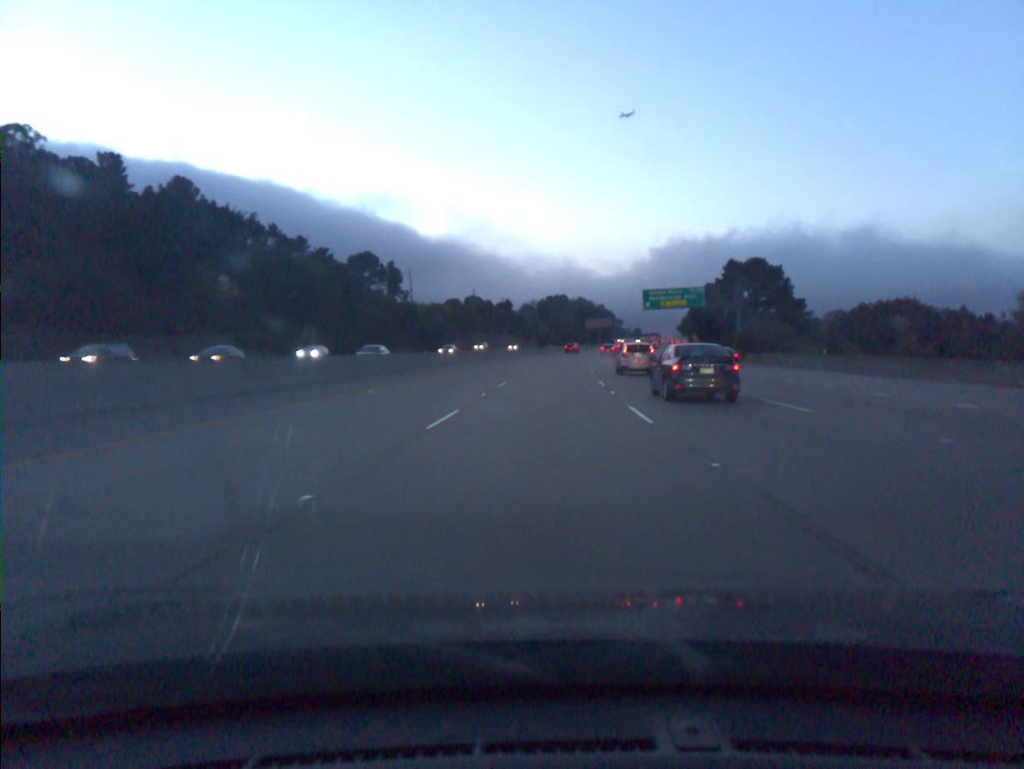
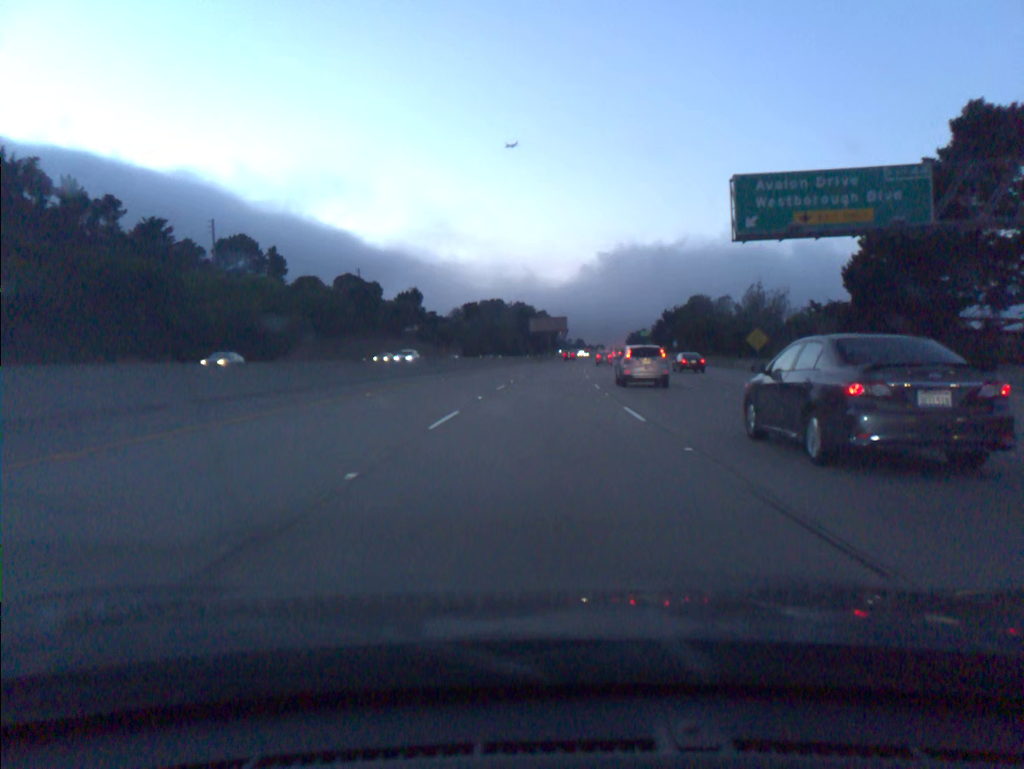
(+2.8, +72.4) m; +5°
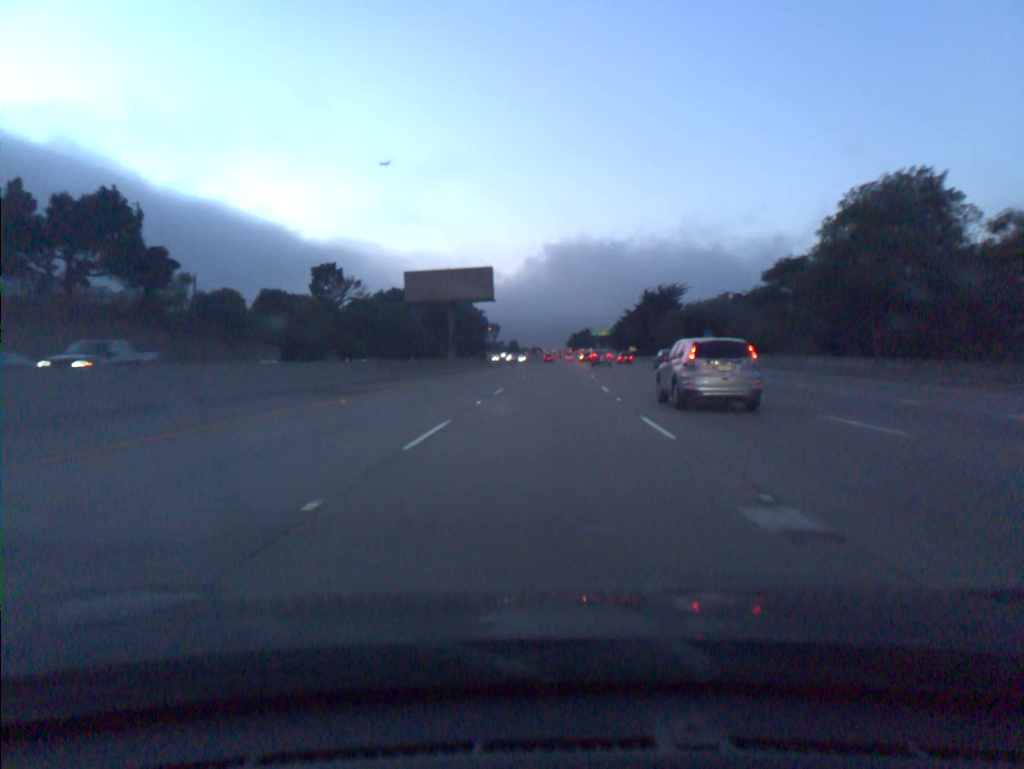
(+3.6, +90.3) m; +5°
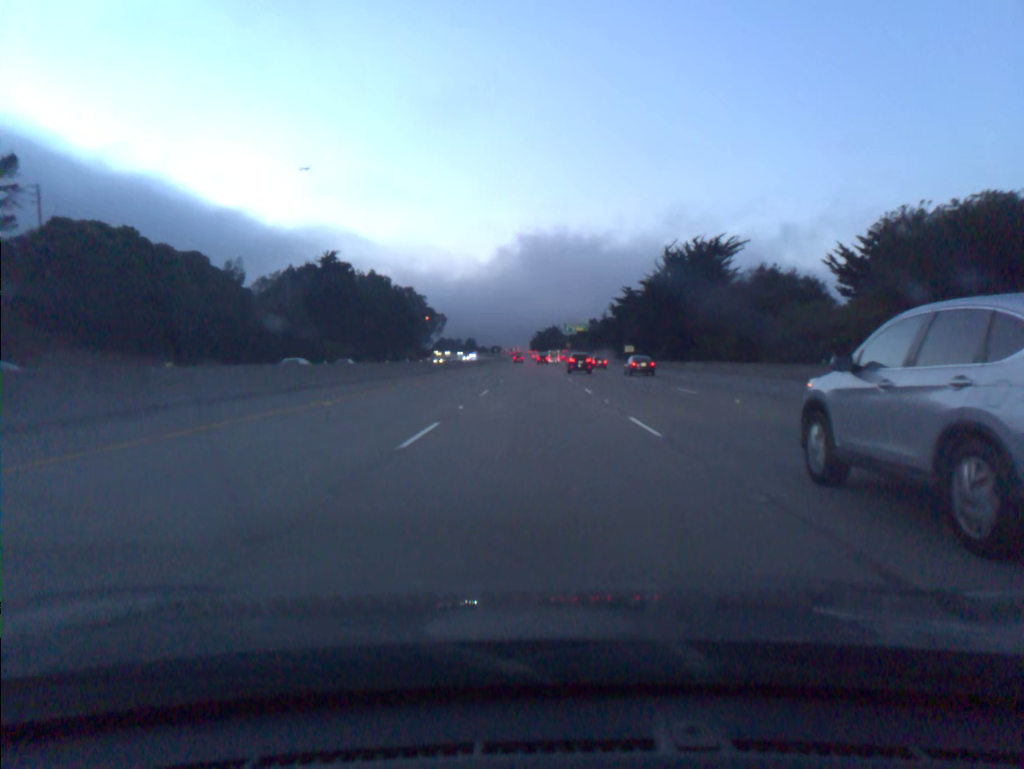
(+2.2, +72.8) m; +3°
